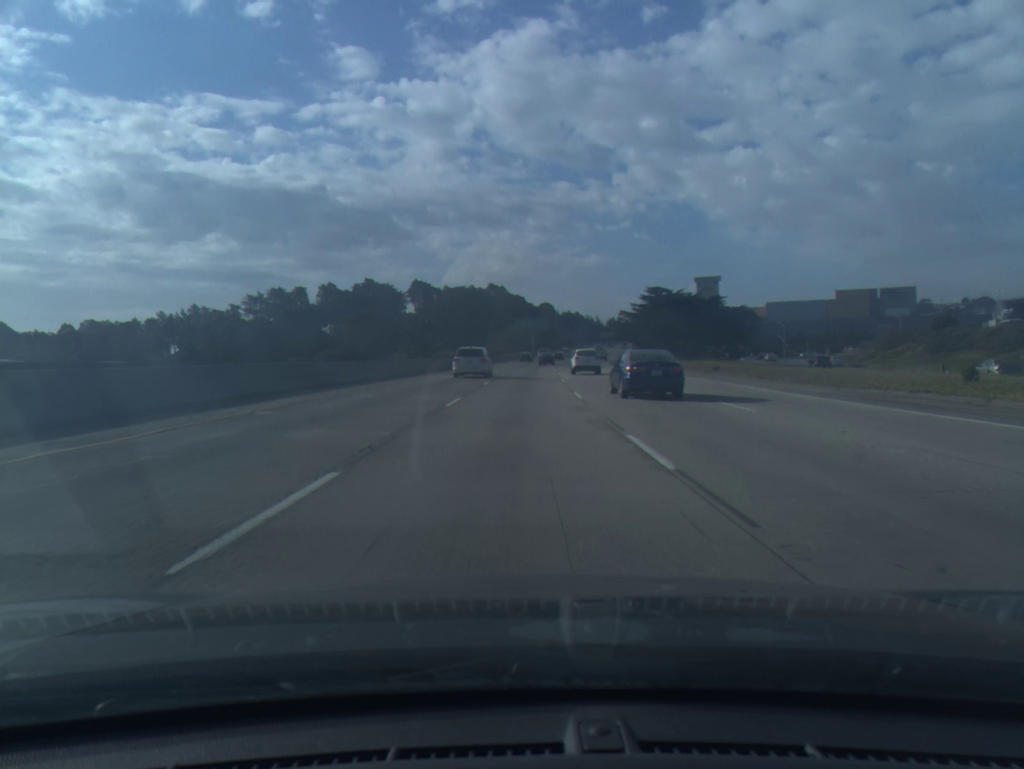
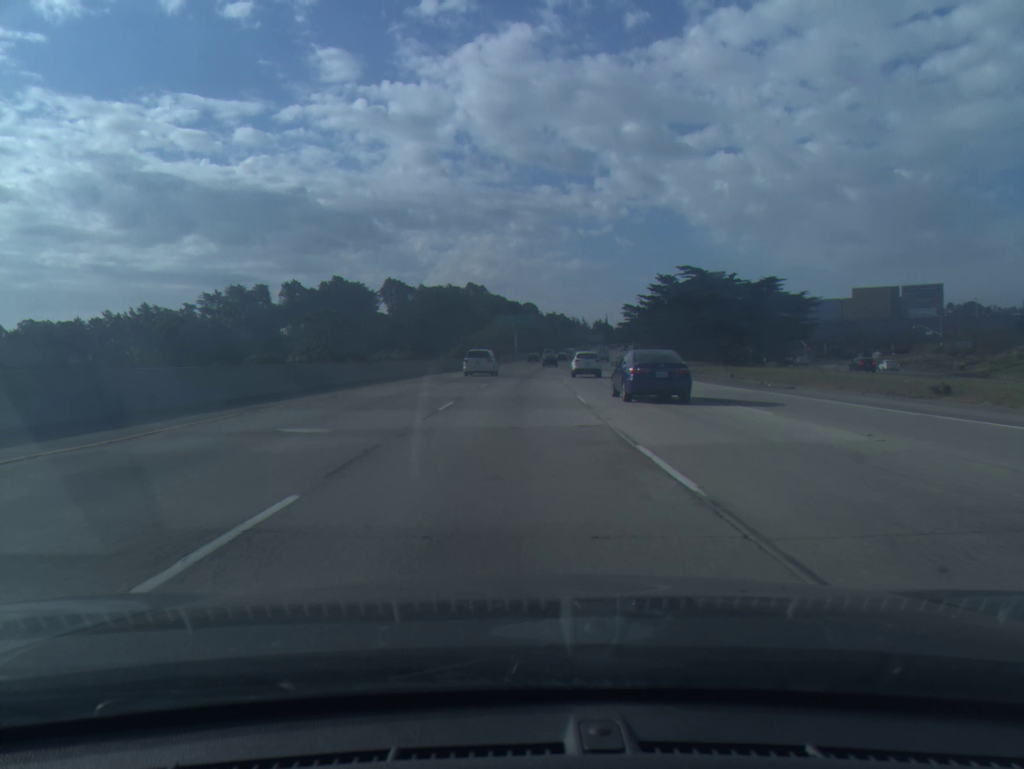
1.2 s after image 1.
(+0.3, +30.6) m; +1°
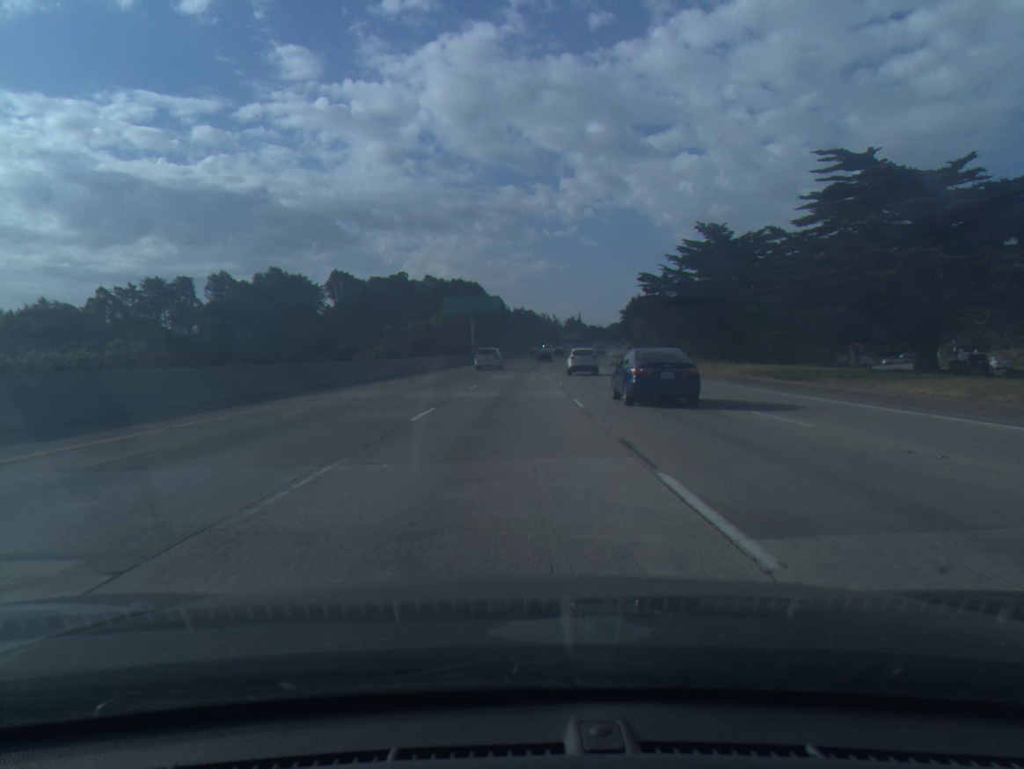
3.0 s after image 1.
(+1.0, +46.8) m; +2°
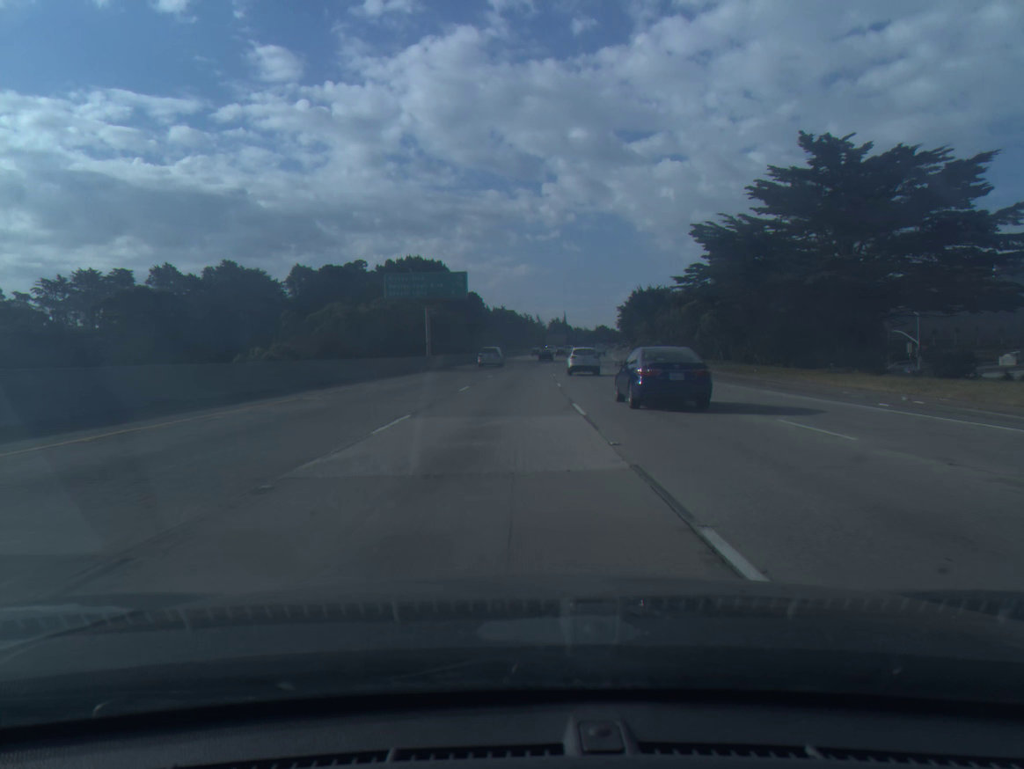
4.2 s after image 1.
(+0.4, +31.8) m; +1°
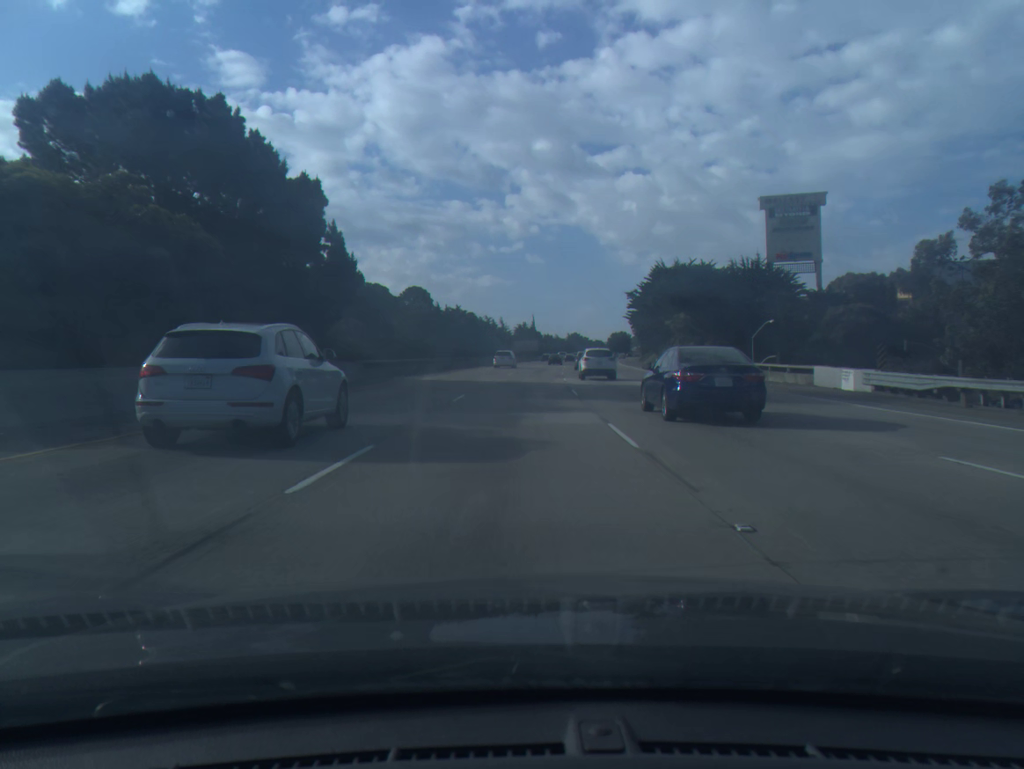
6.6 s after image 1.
(+1.3, +64.1) m; +3°
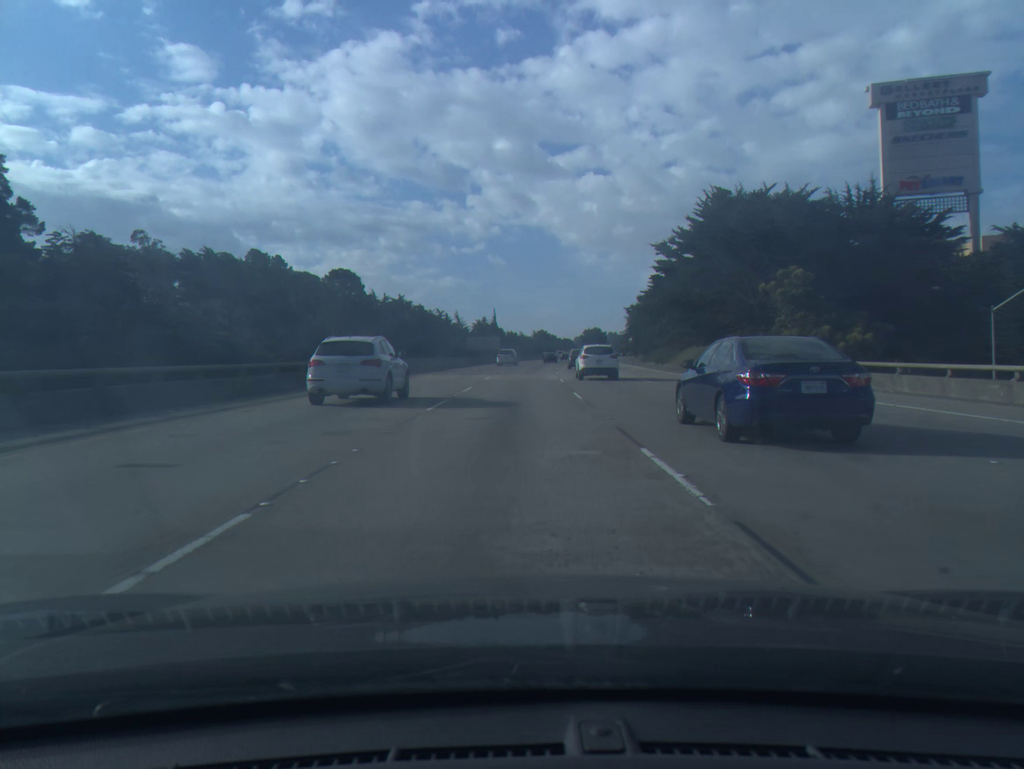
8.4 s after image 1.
(+1.2, +48.7) m; +3°
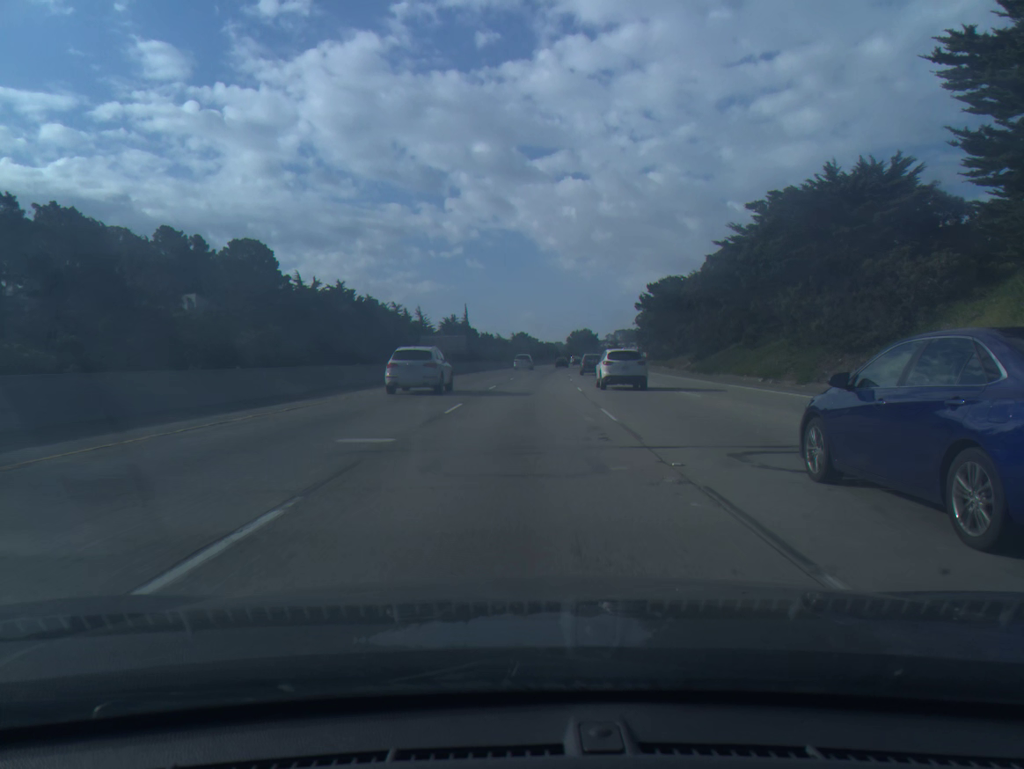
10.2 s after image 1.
(+0.6, +49.0) m; +2°
